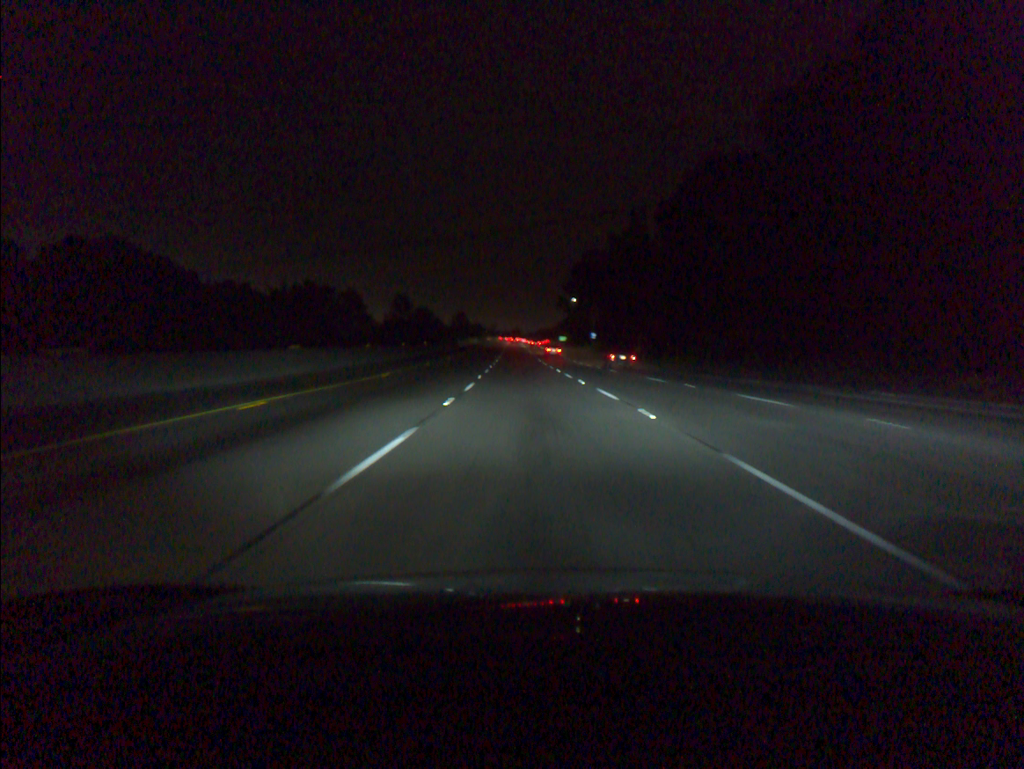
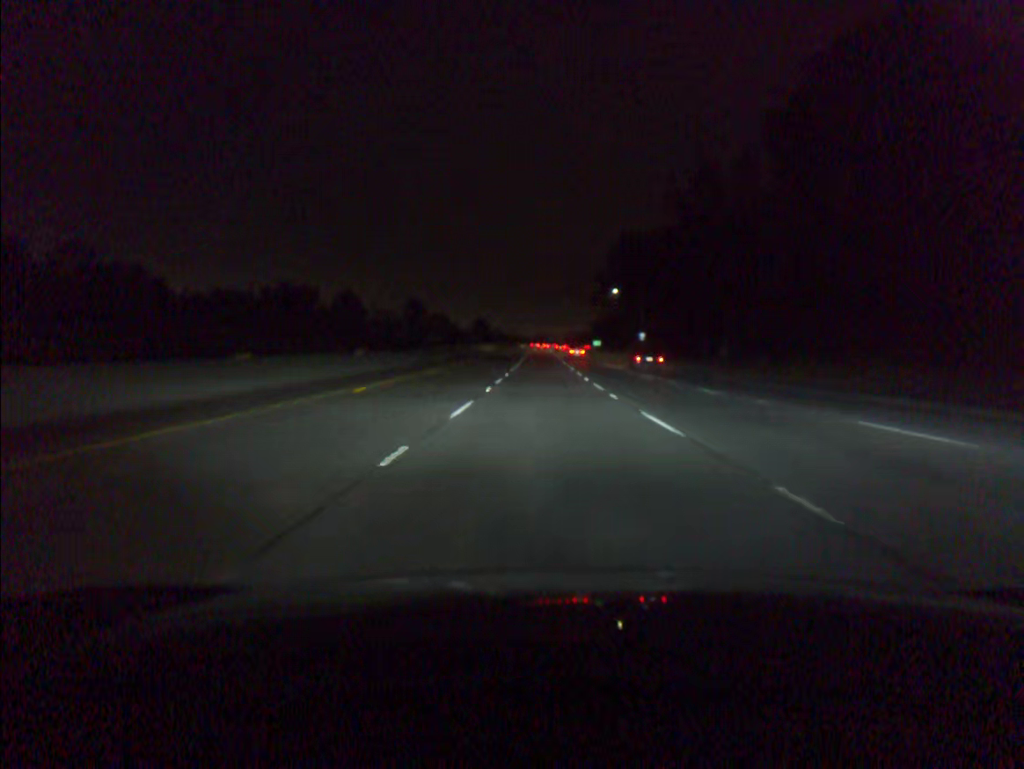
(-0.7, +36.1) m; -2°
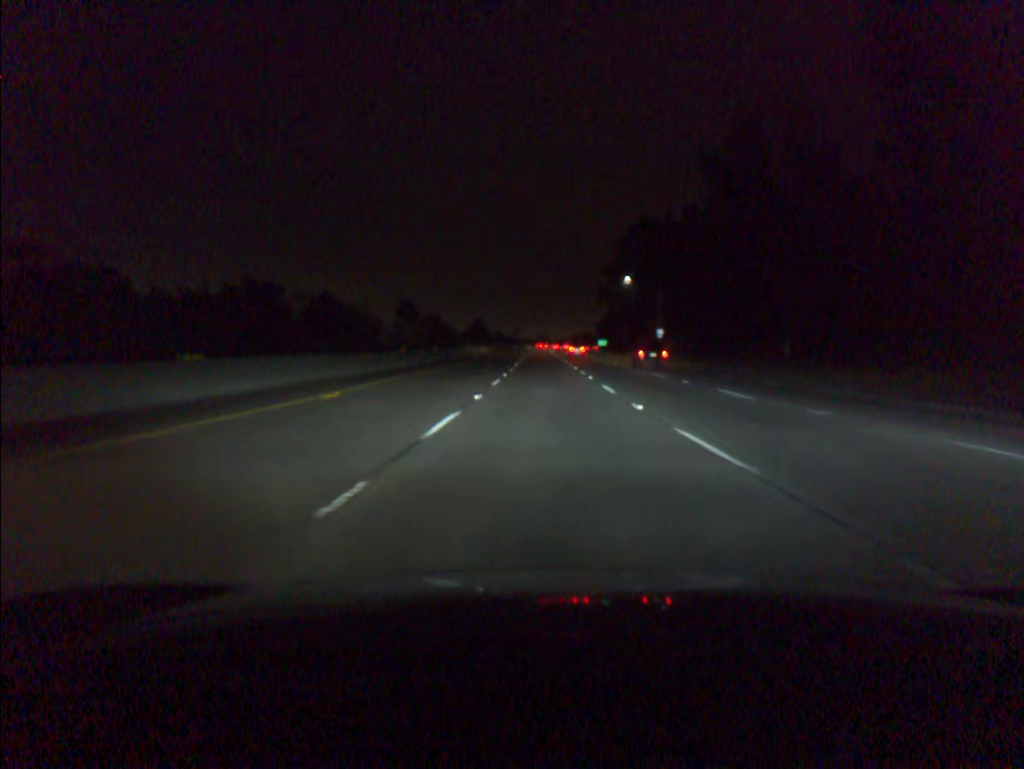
(0.0, +18.1) m; 0°
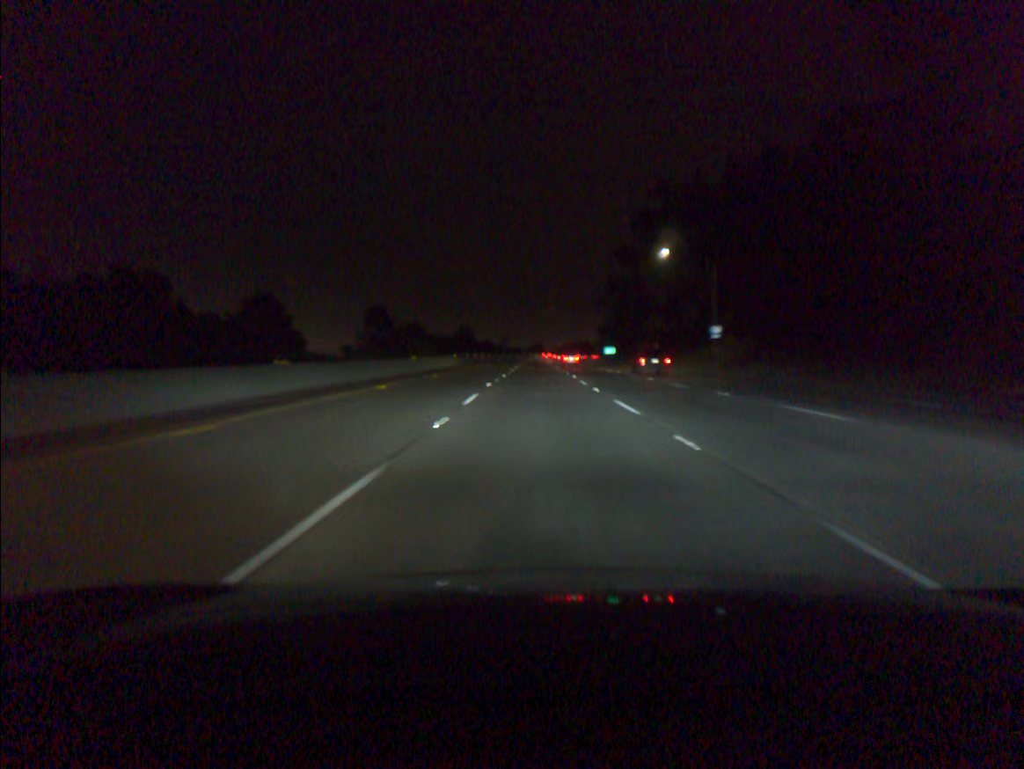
(+0.1, +36.2) m; 0°
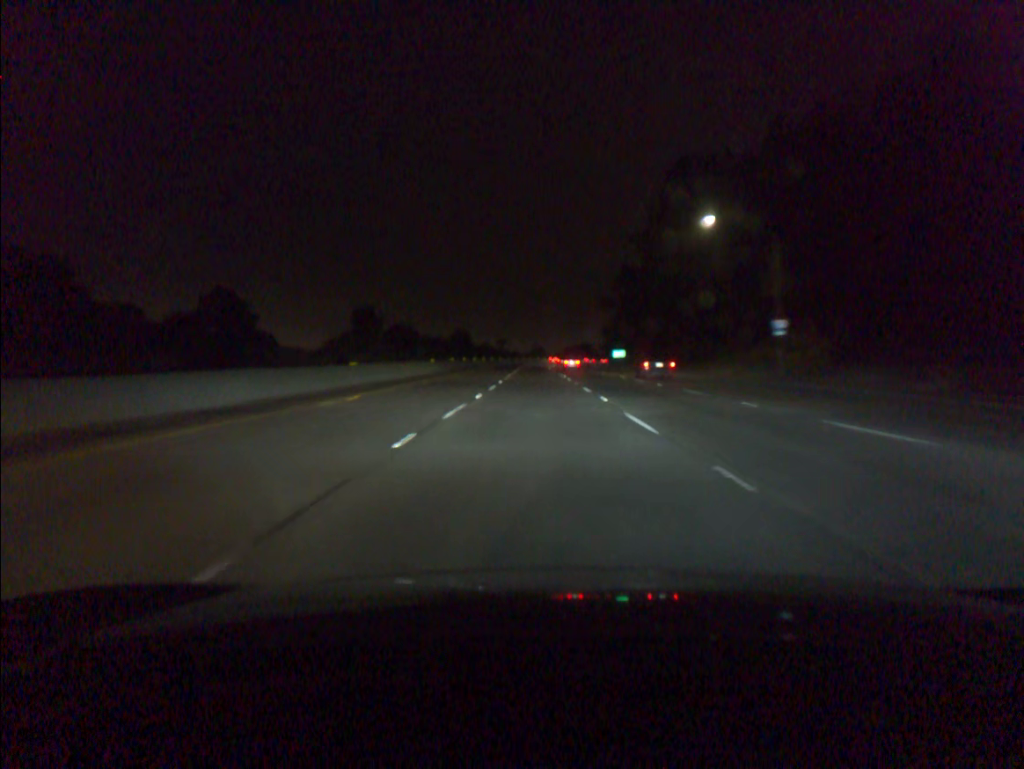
(0.0, +18.1) m; 0°
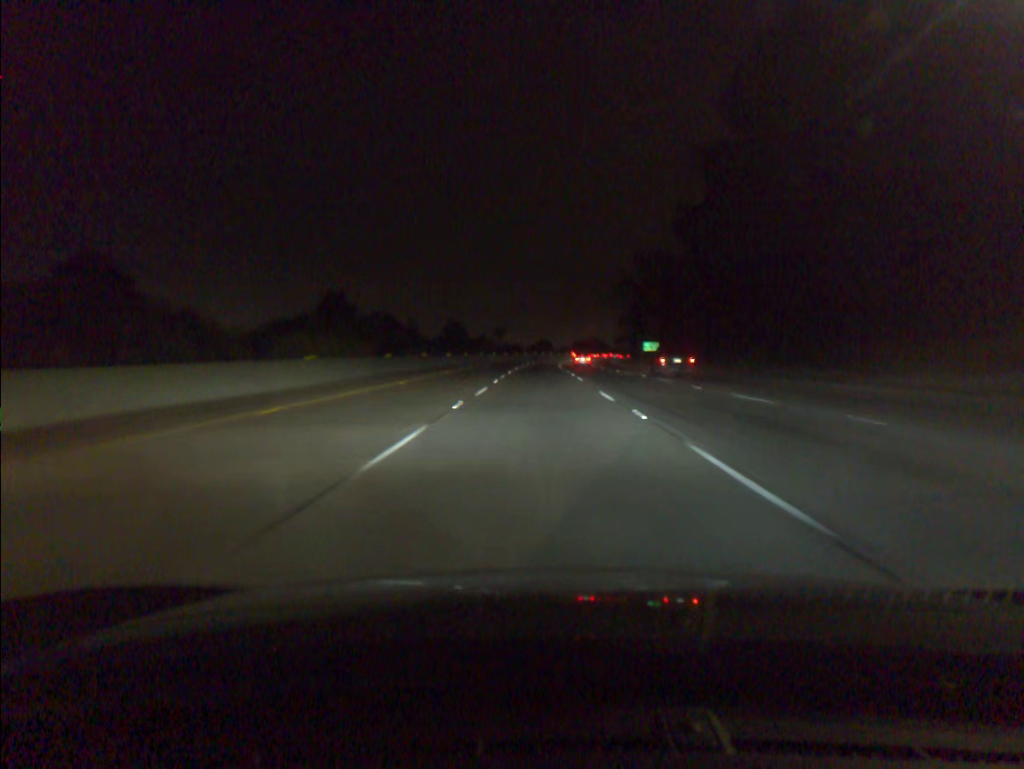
(-0.1, +36.3) m; 0°
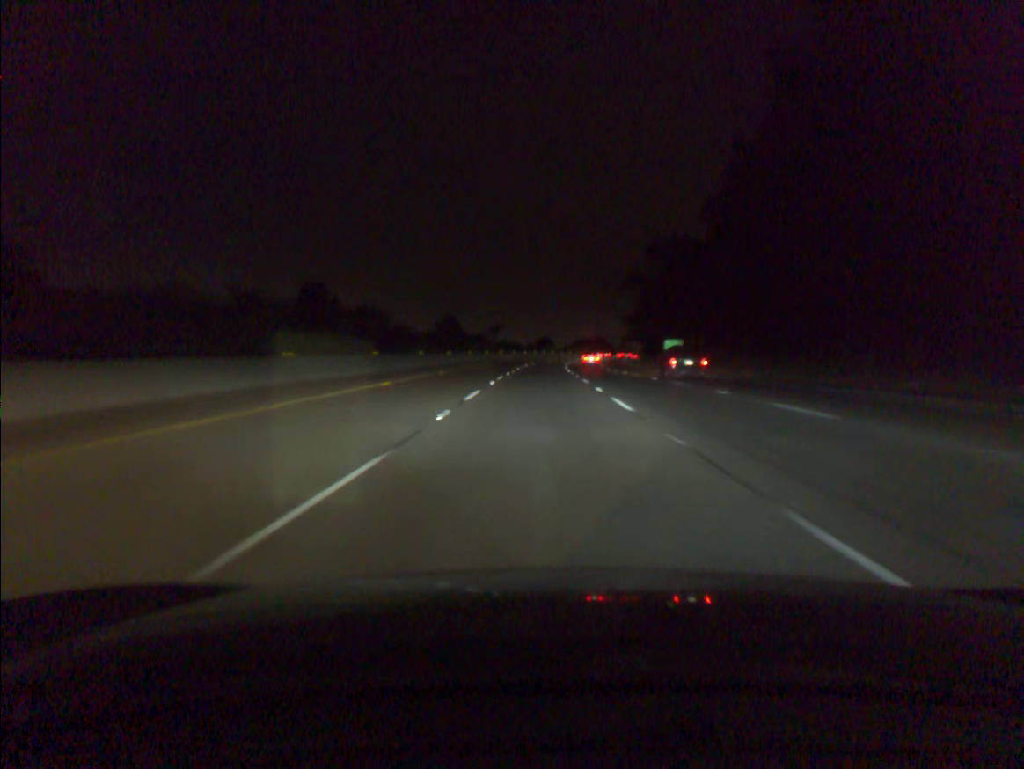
(0.0, +18.2) m; 0°
